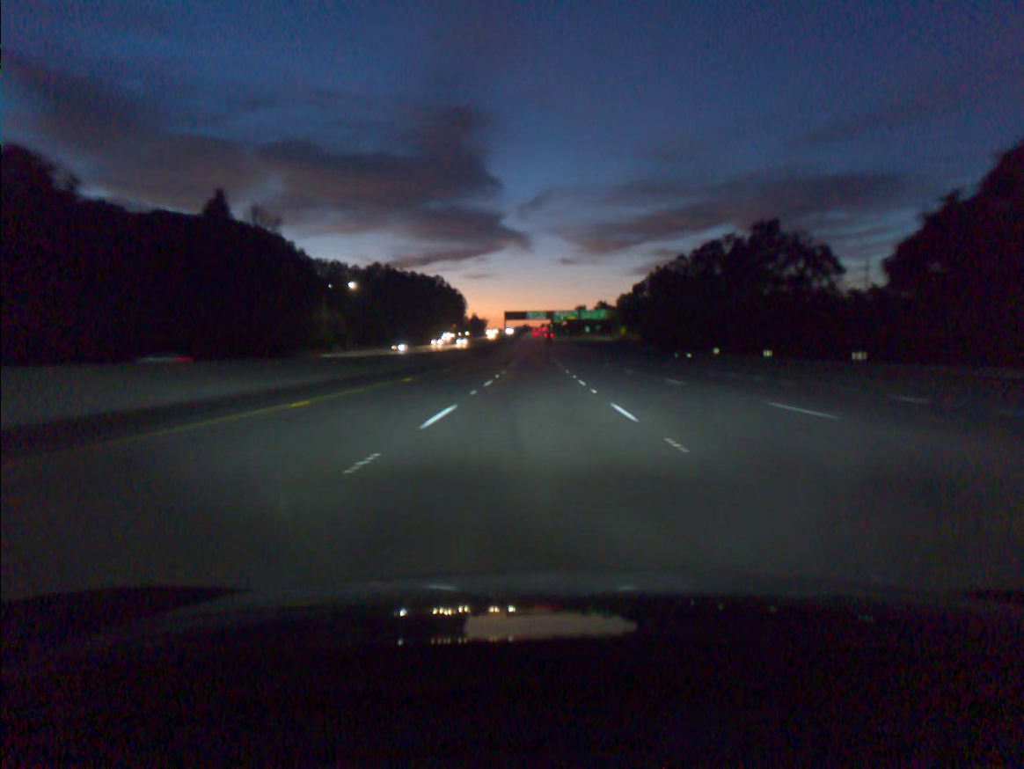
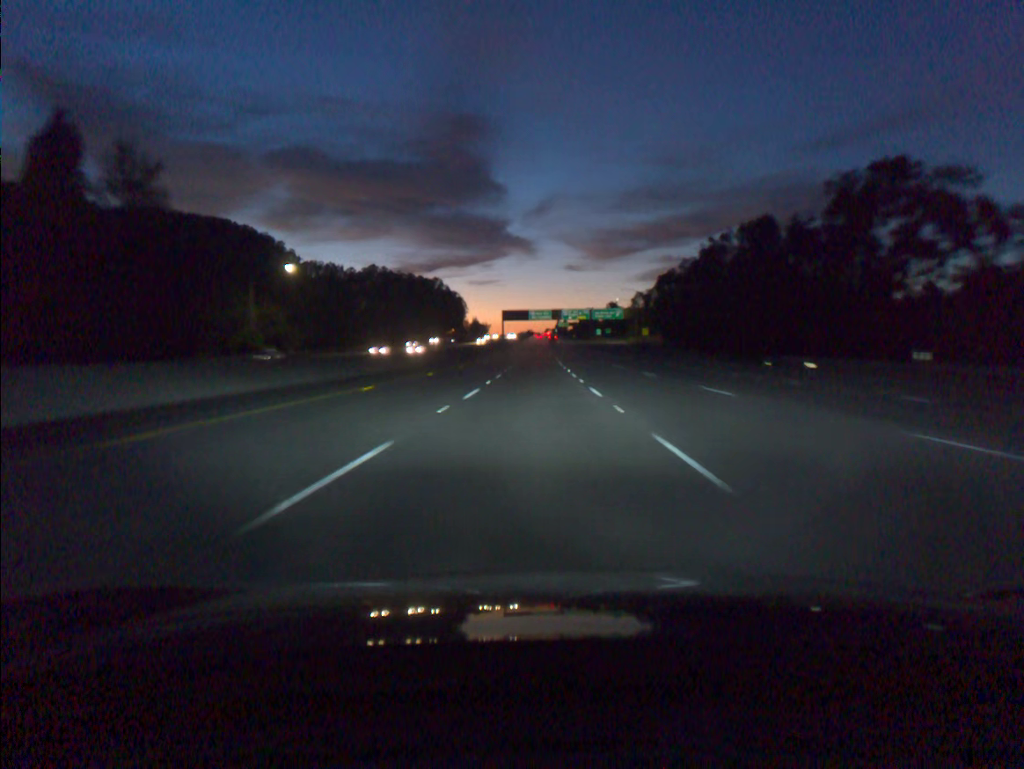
(-0.1, +36.6) m; 0°
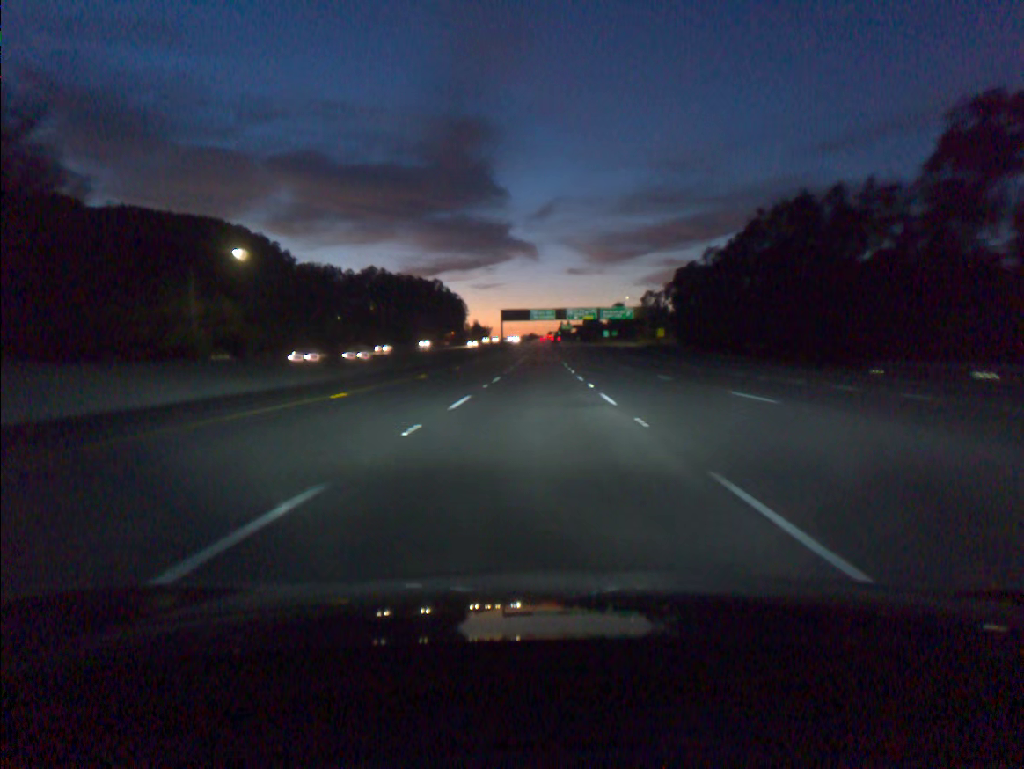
(0.0, +18.2) m; 0°
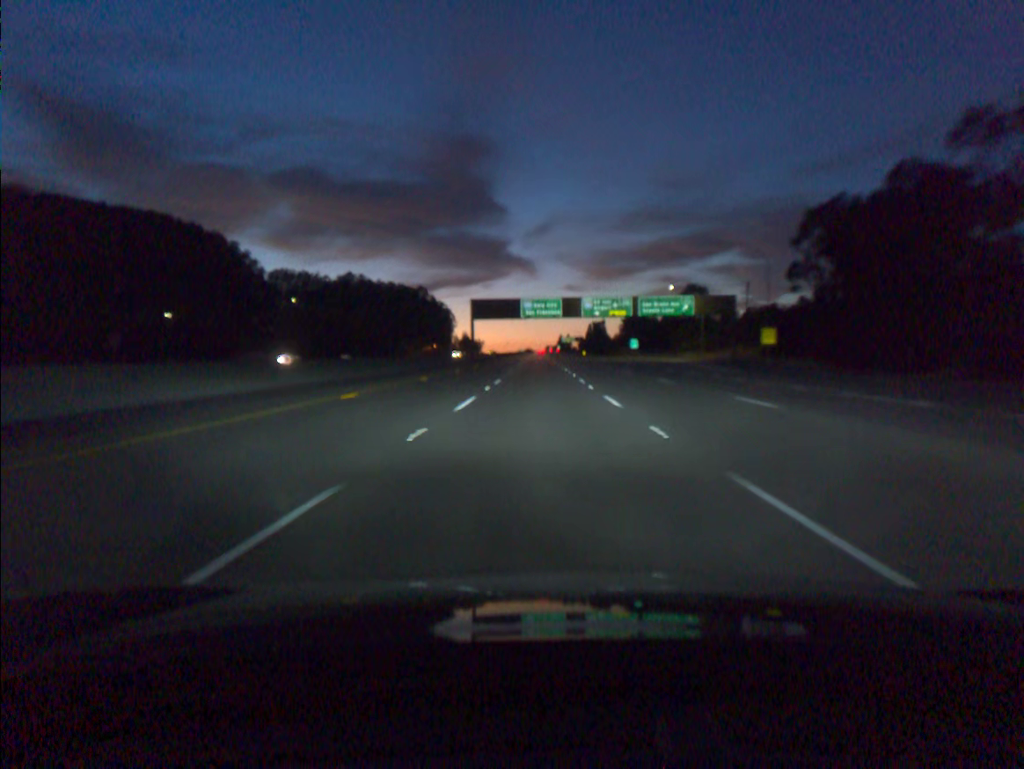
(0.0, +72.7) m; 0°
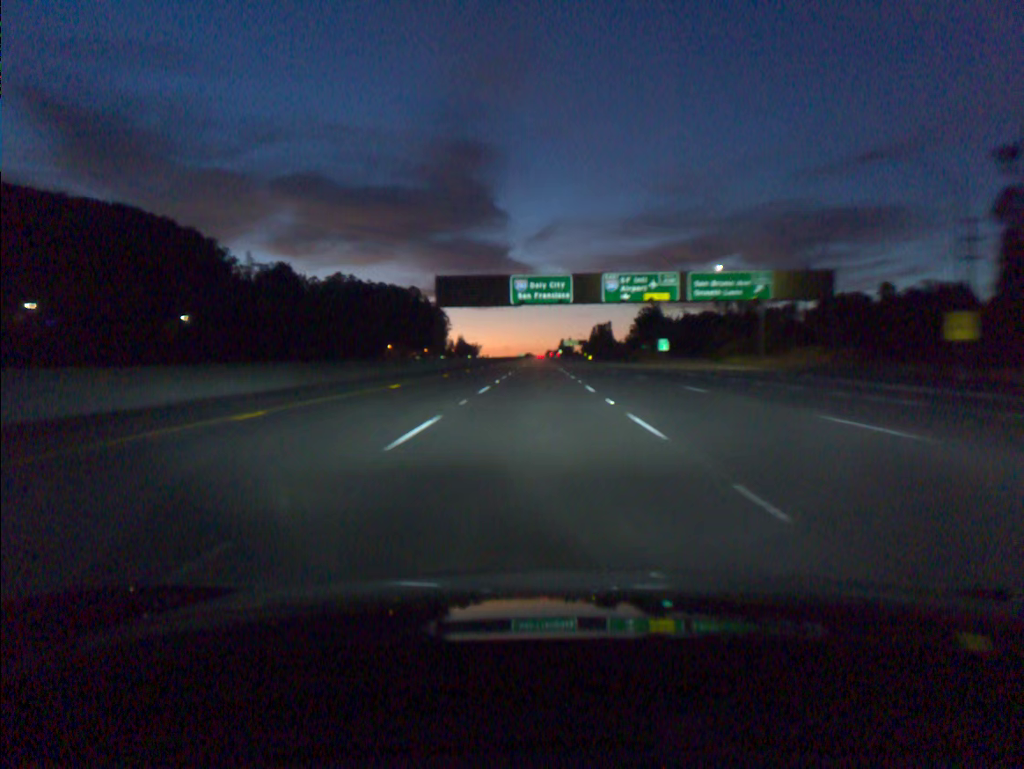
(0.0, +36.1) m; 0°
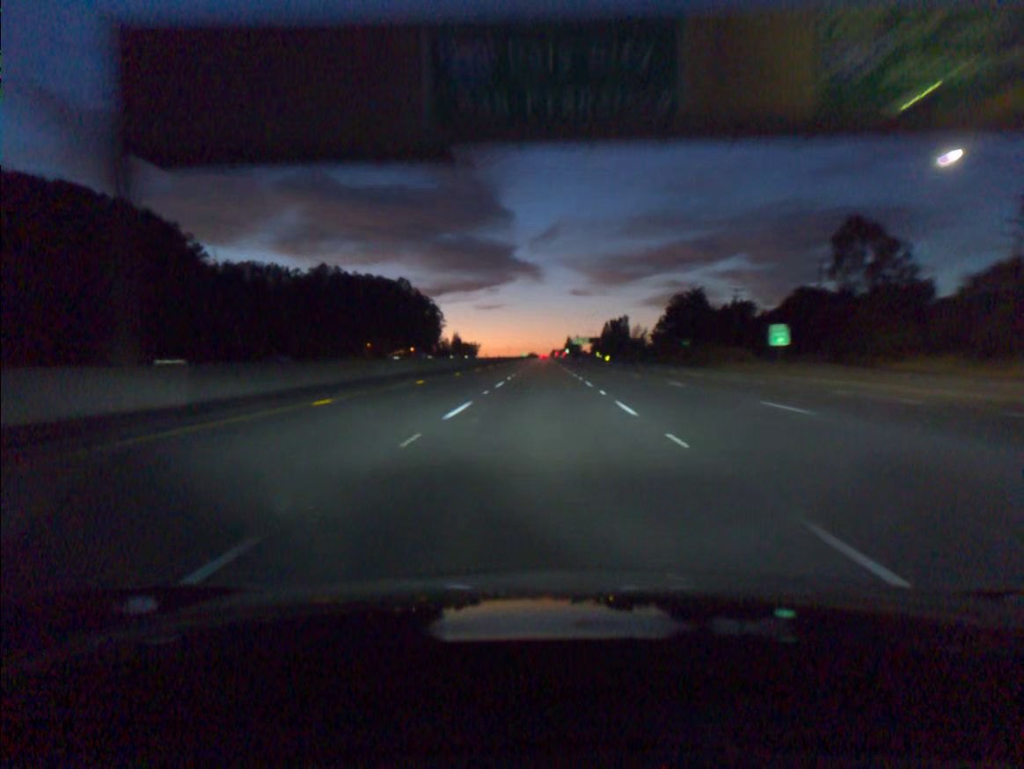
(-0.1, +54.0) m; 0°
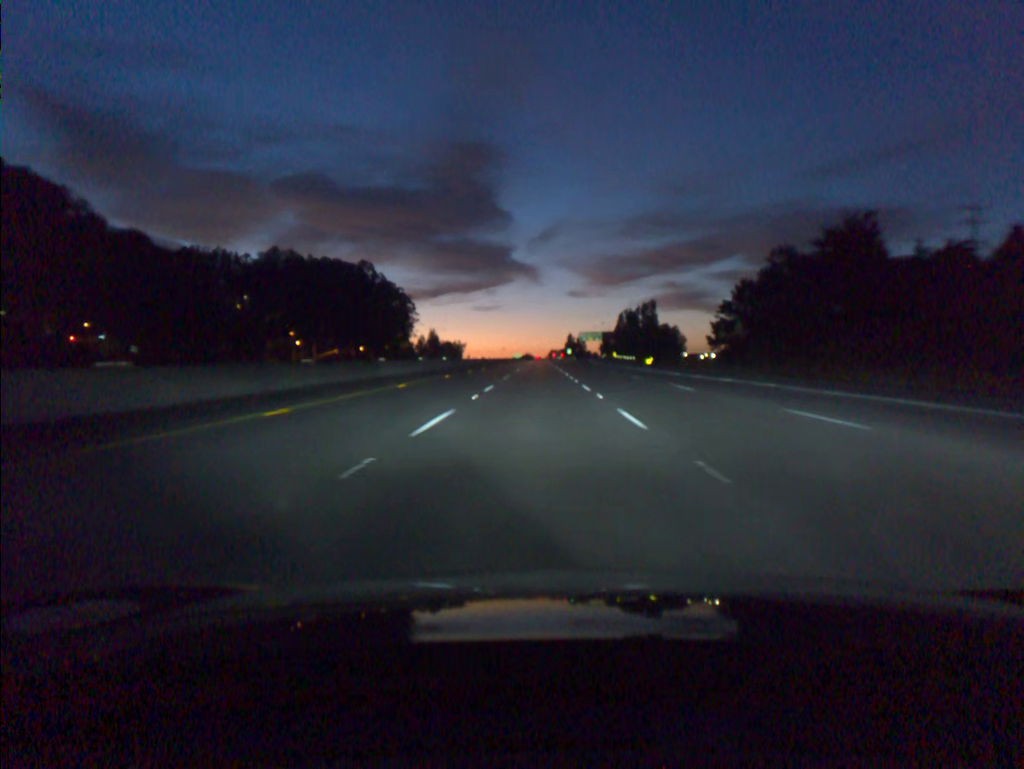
(+0.4, +90.0) m; 0°
